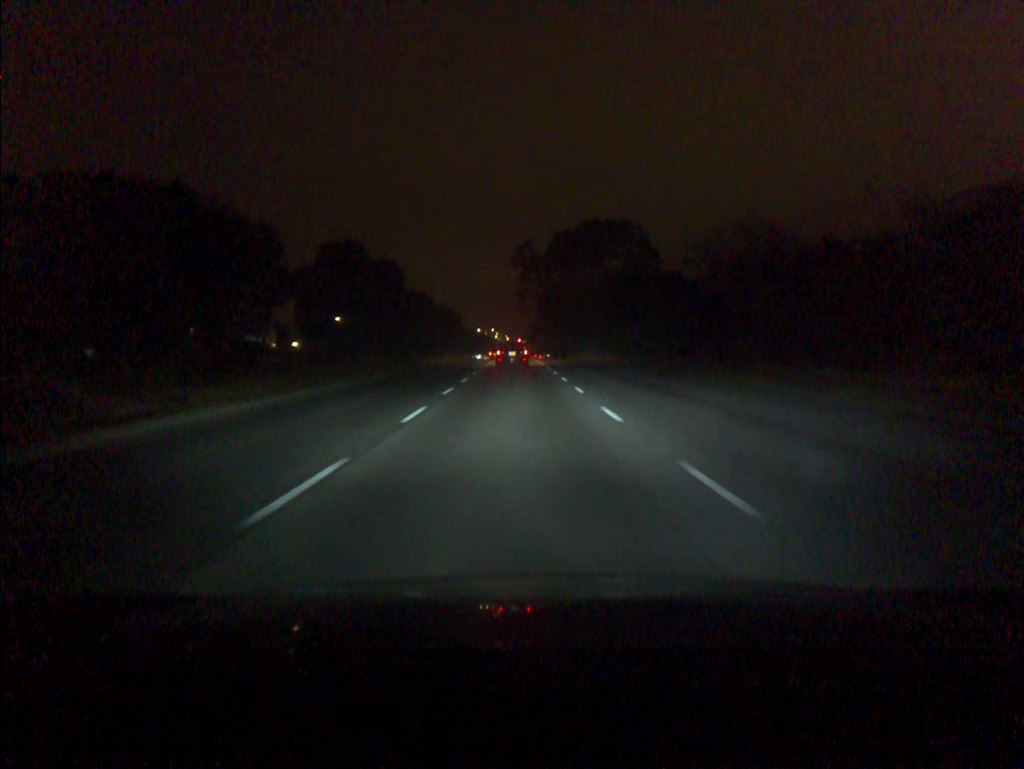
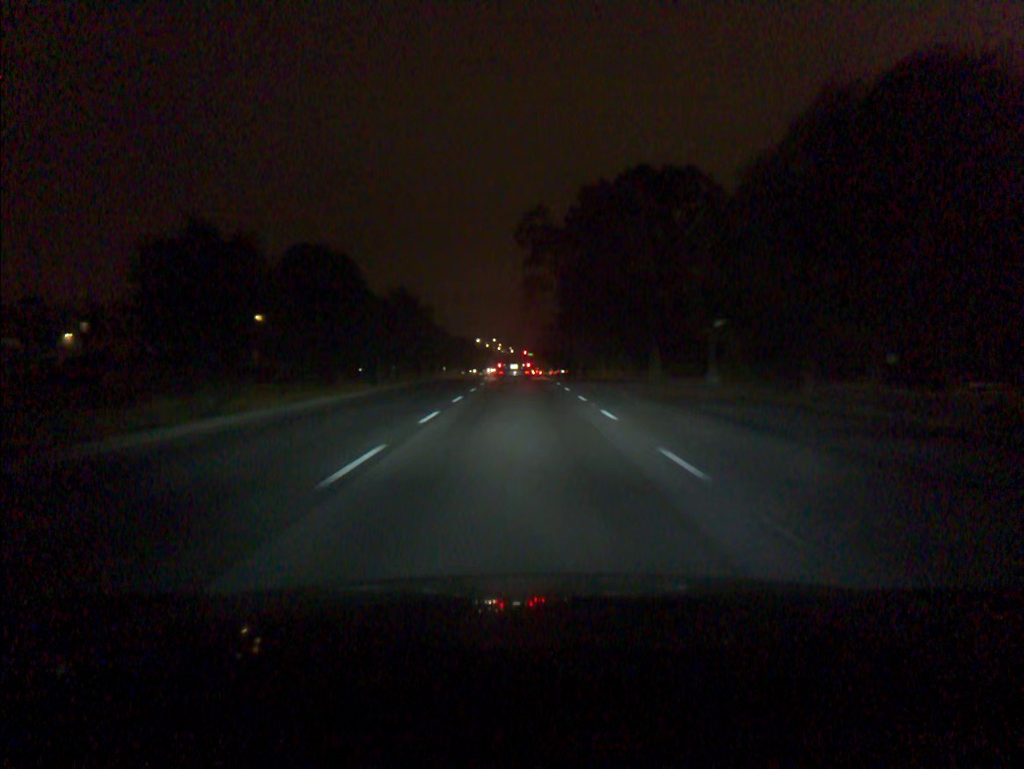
(0.0, +34.5) m; 0°
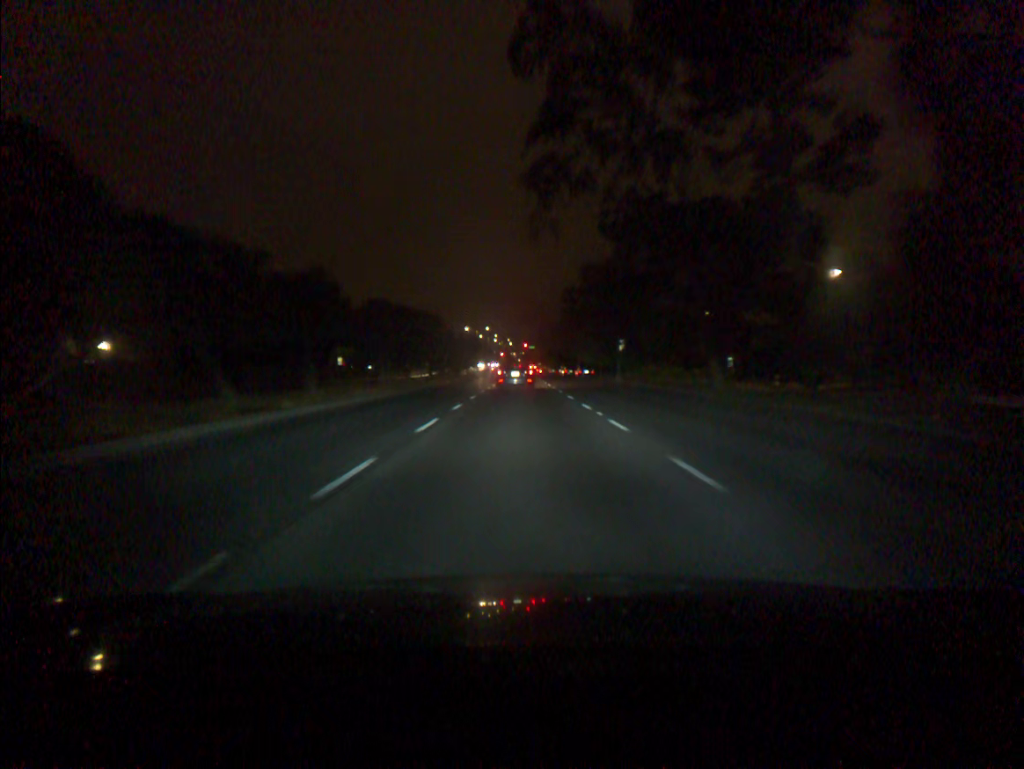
(0.0, +43.9) m; 0°
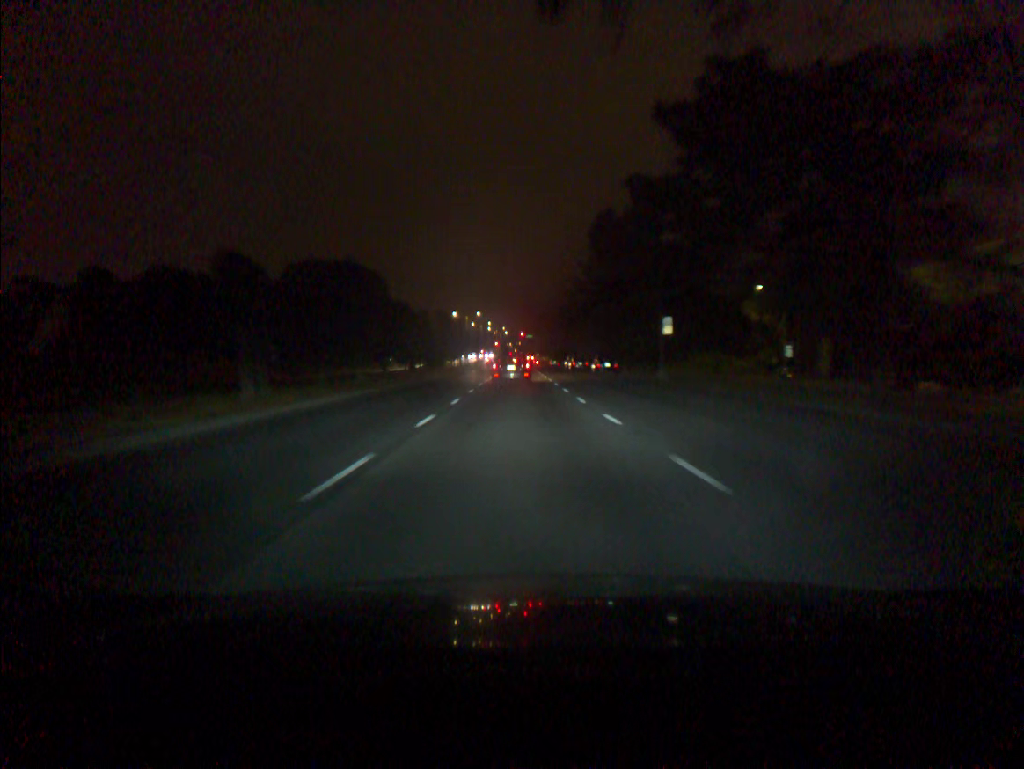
(0.0, +21.3) m; 0°
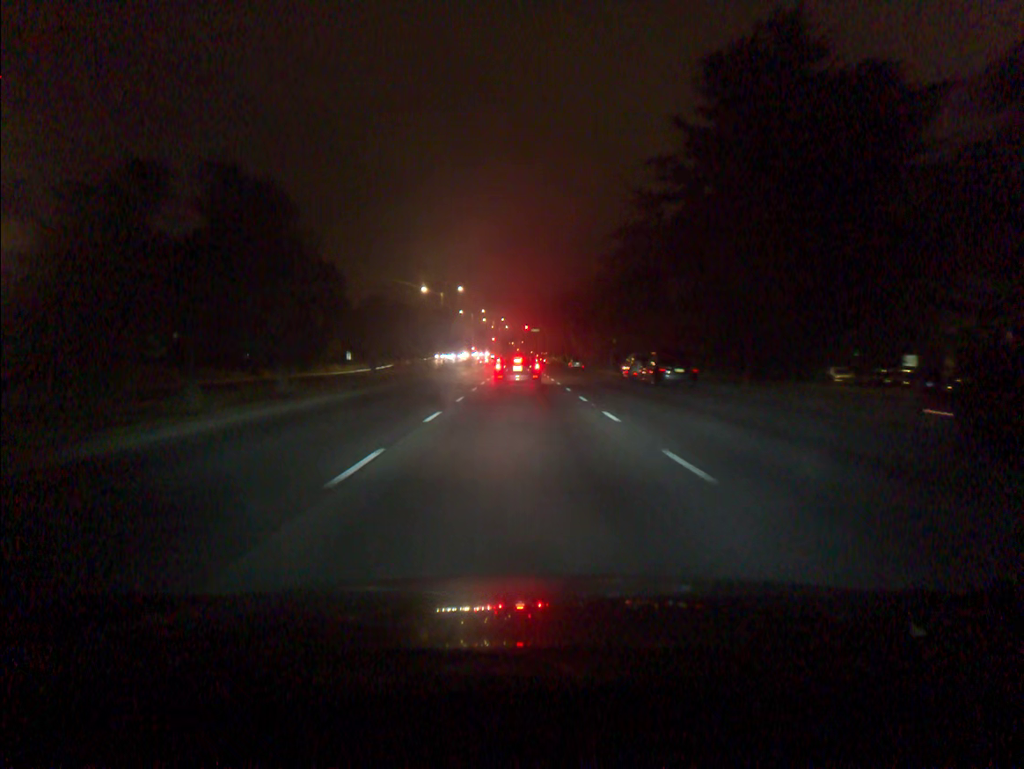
(-0.2, +50.1) m; 0°
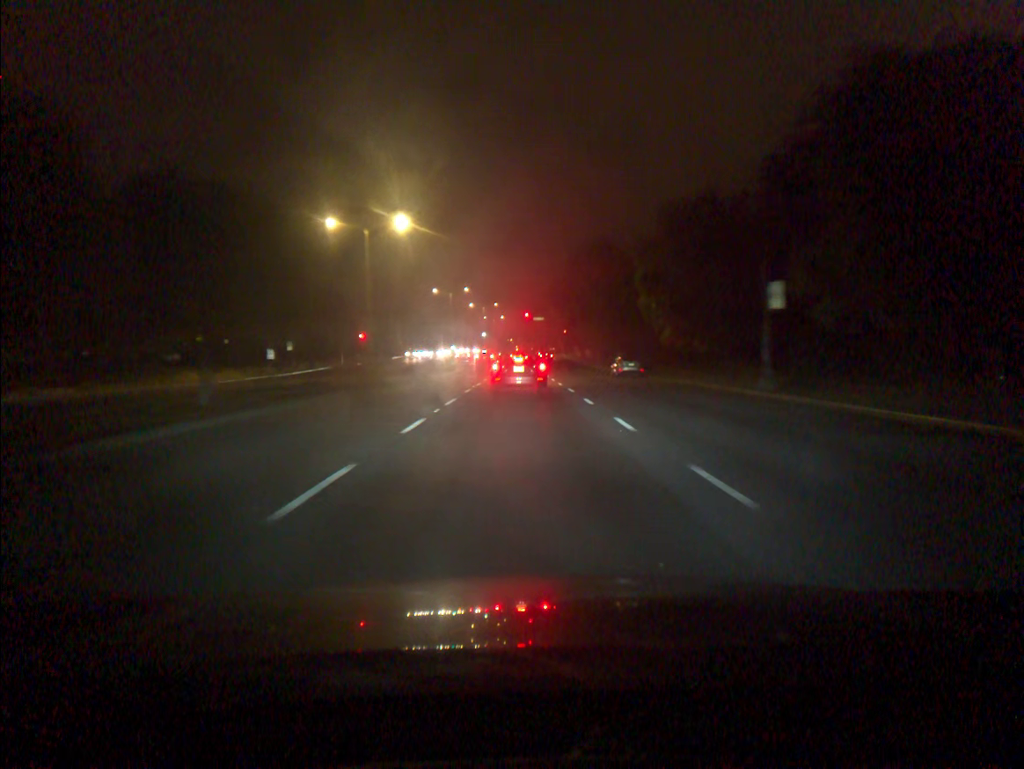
(+0.1, +45.3) m; 0°
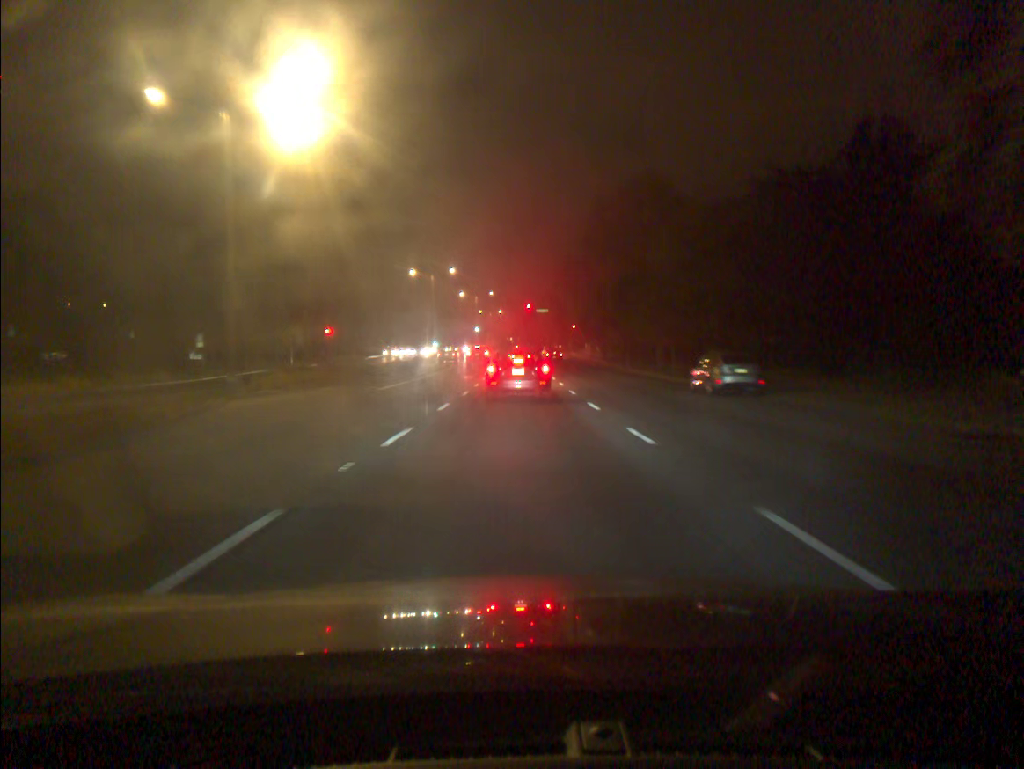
(0.0, +23.5) m; 0°
